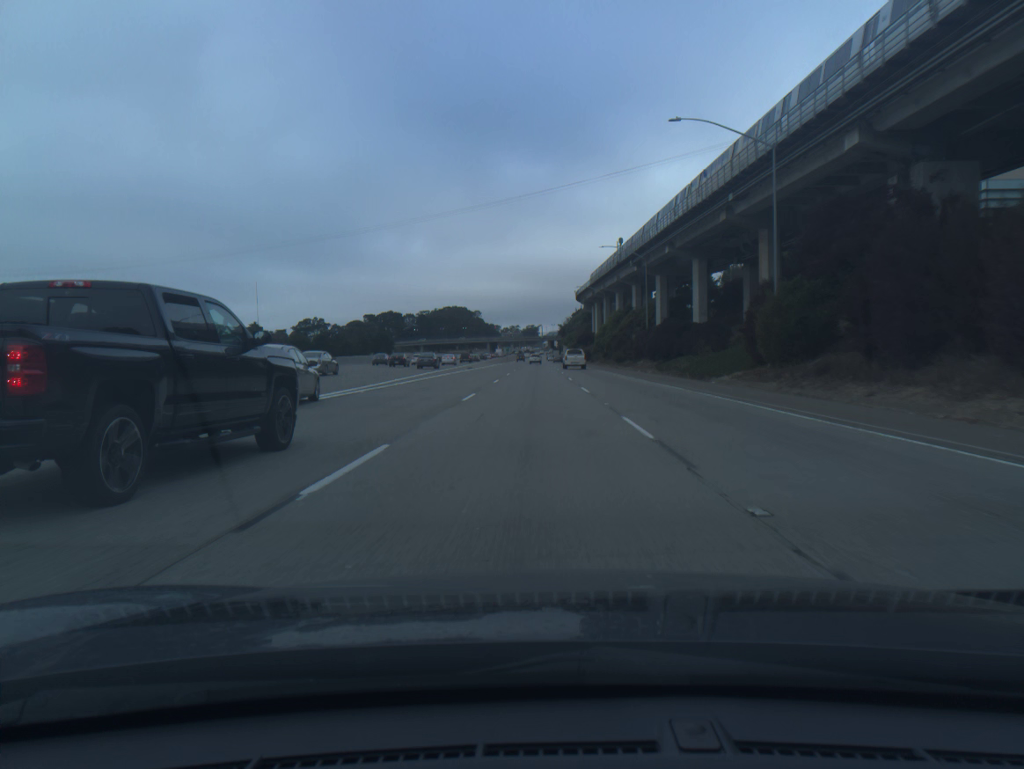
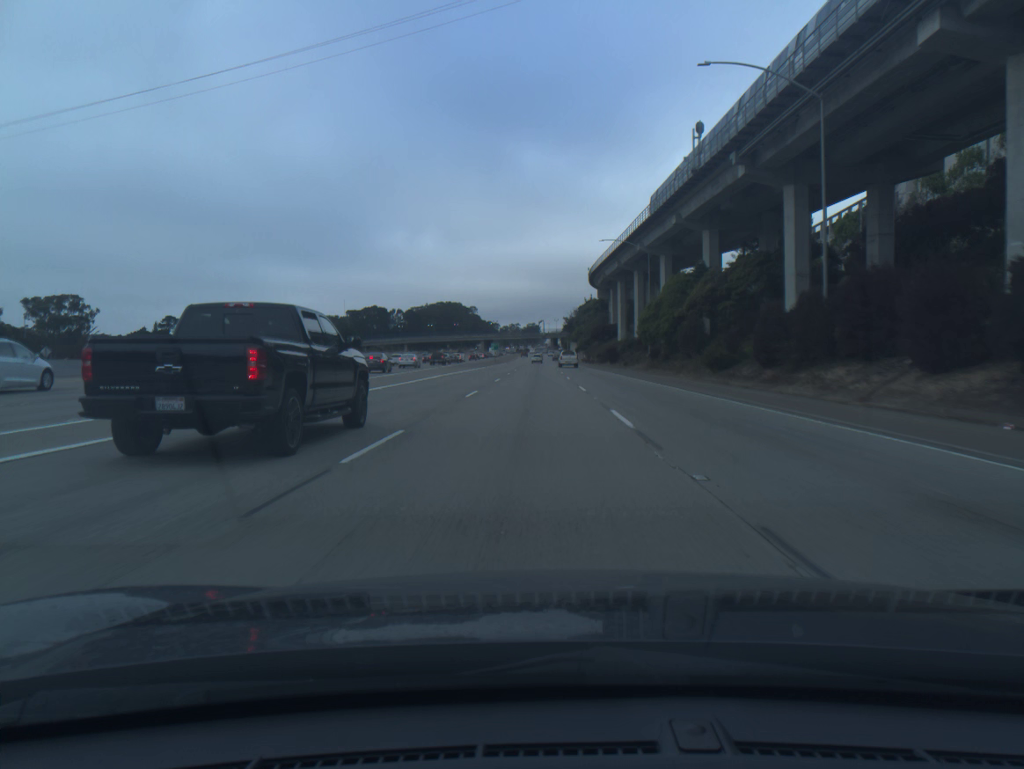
(0.0, +55.4) m; 0°
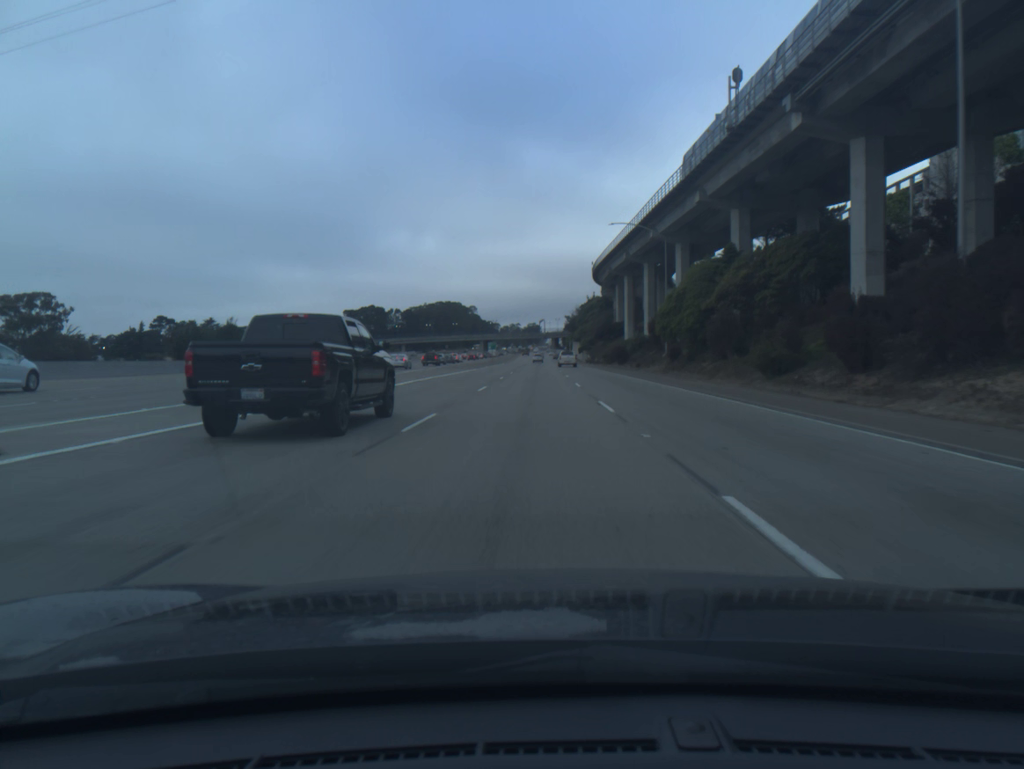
(0.0, +10.7) m; 0°
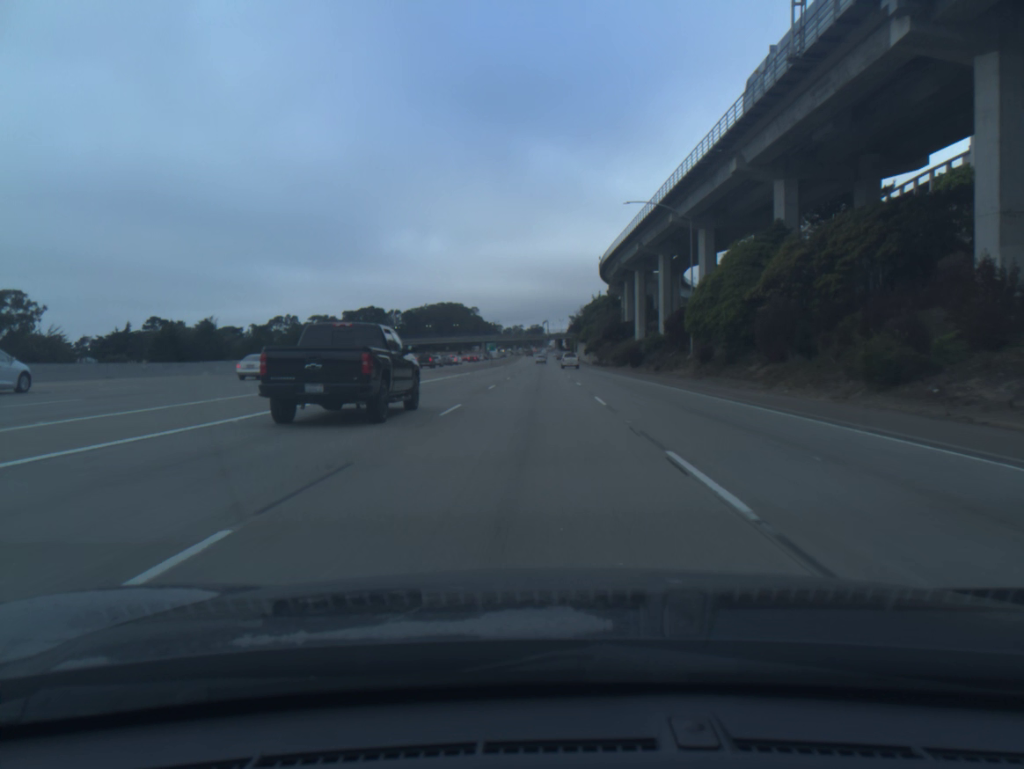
(0.0, +10.8) m; 0°
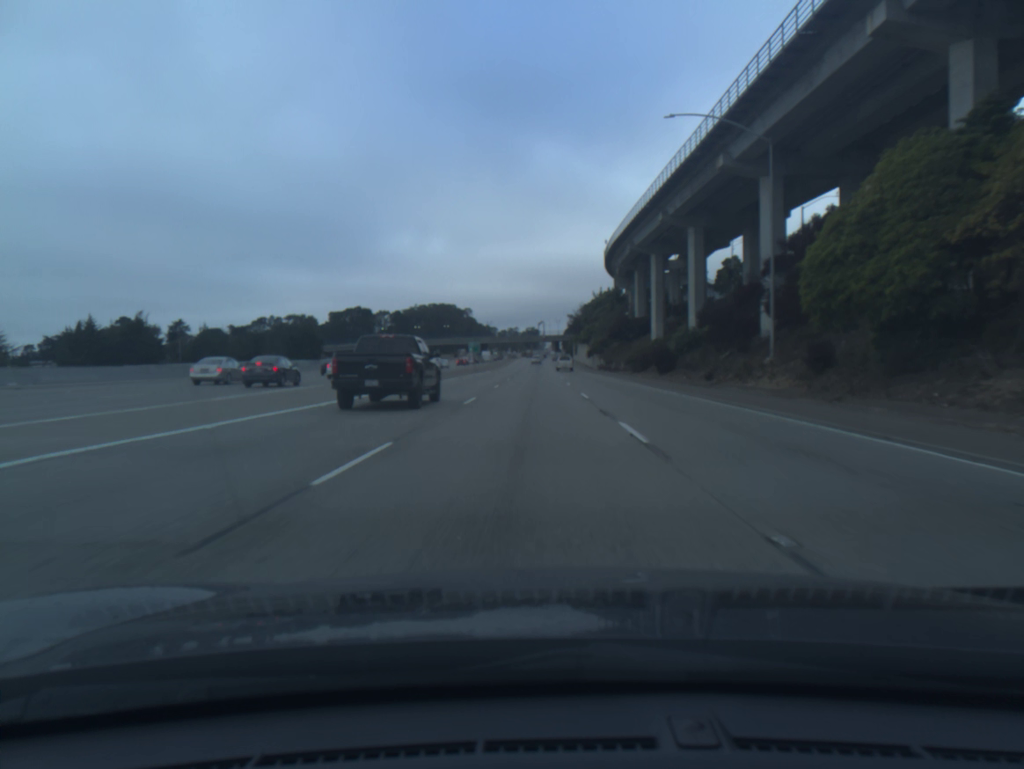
(+0.1, +22.7) m; 0°
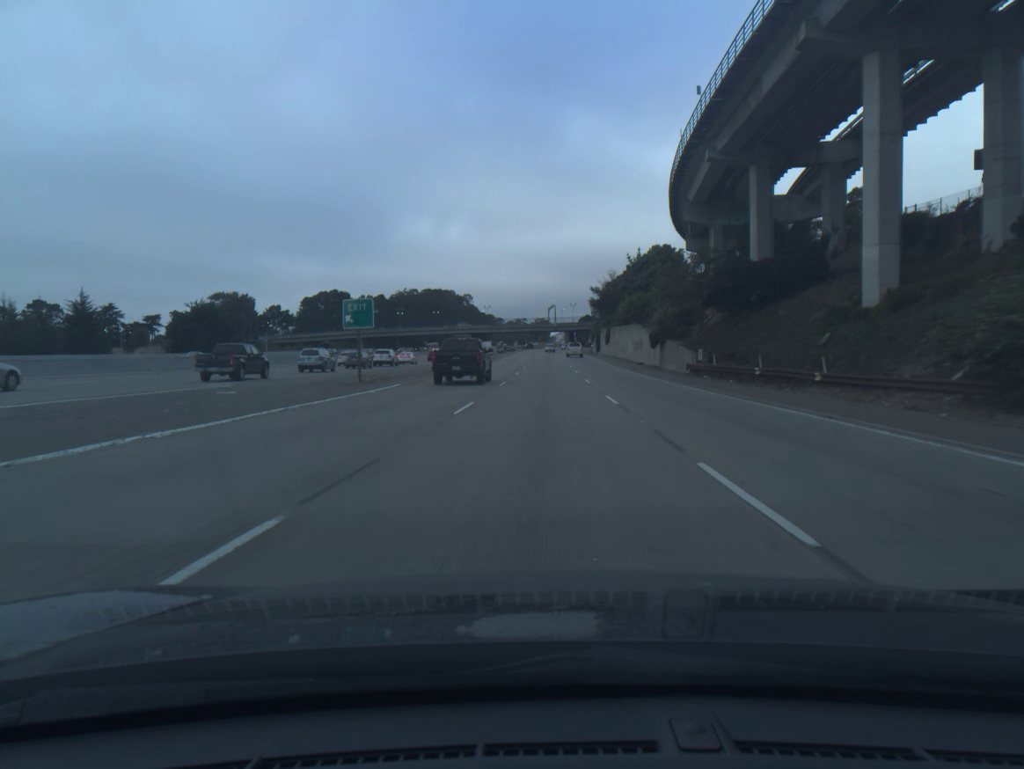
(-0.2, +62.5) m; -1°
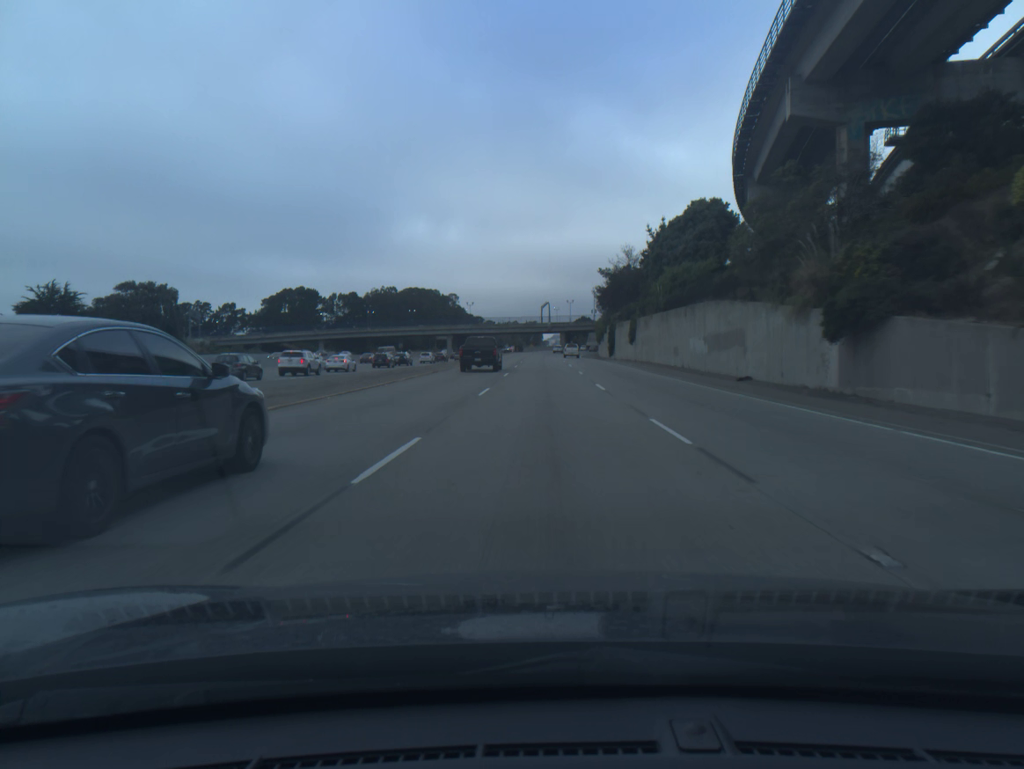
(+0.2, +37.8) m; +1°
